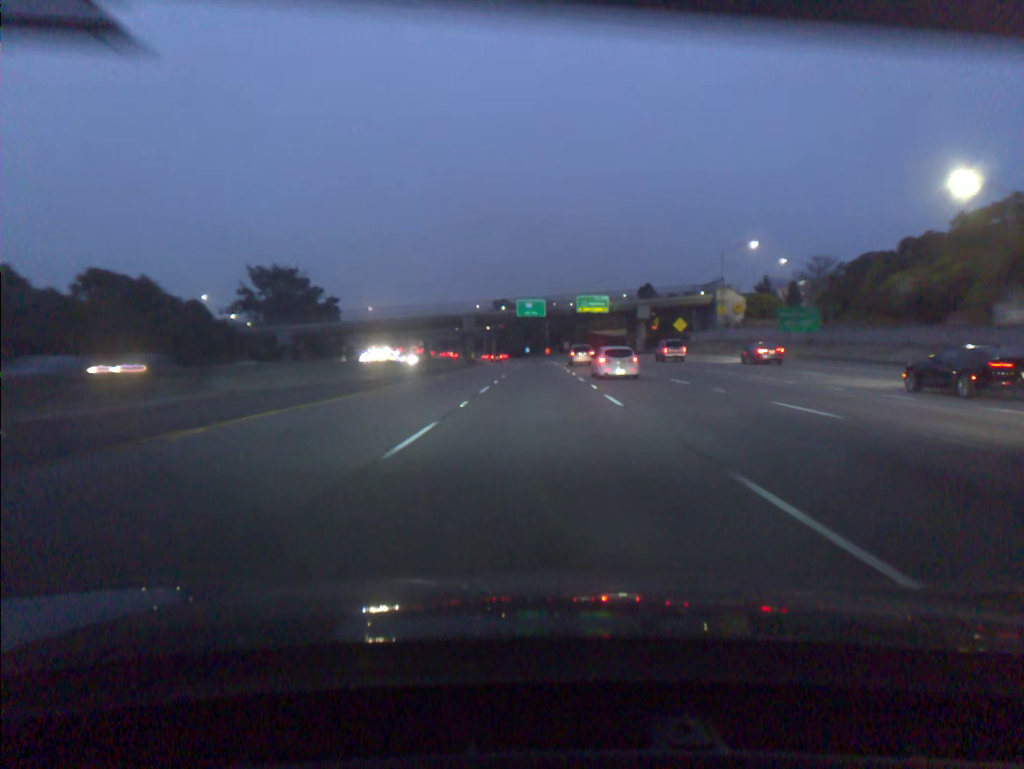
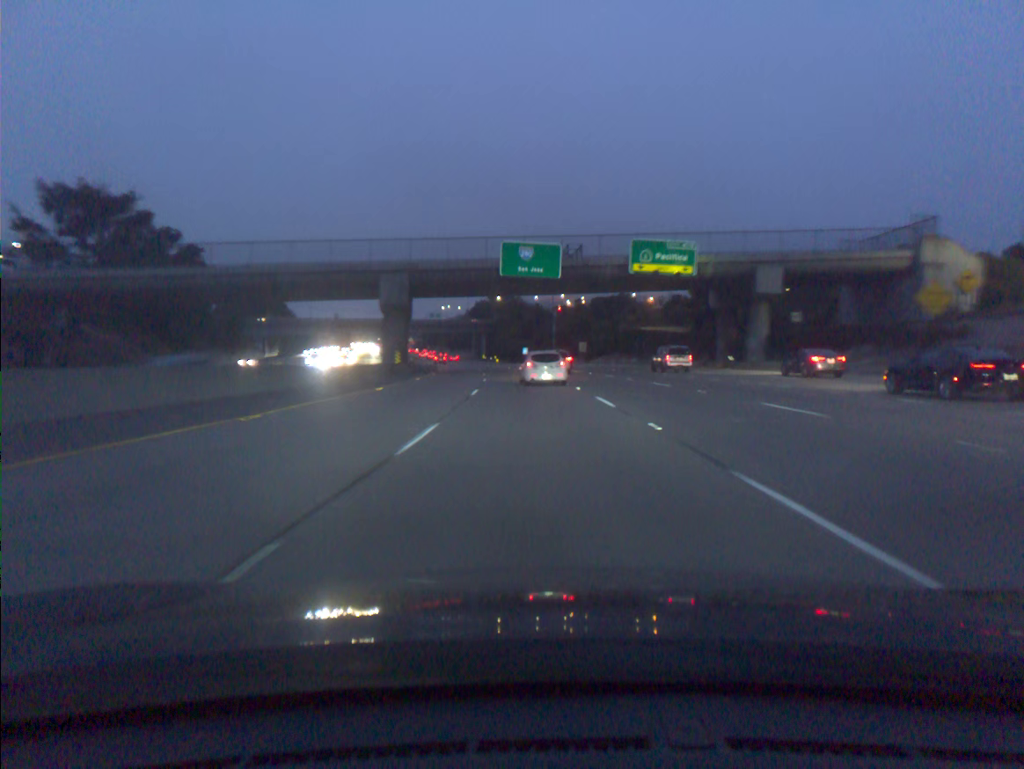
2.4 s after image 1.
(0.0, +72.5) m; 0°
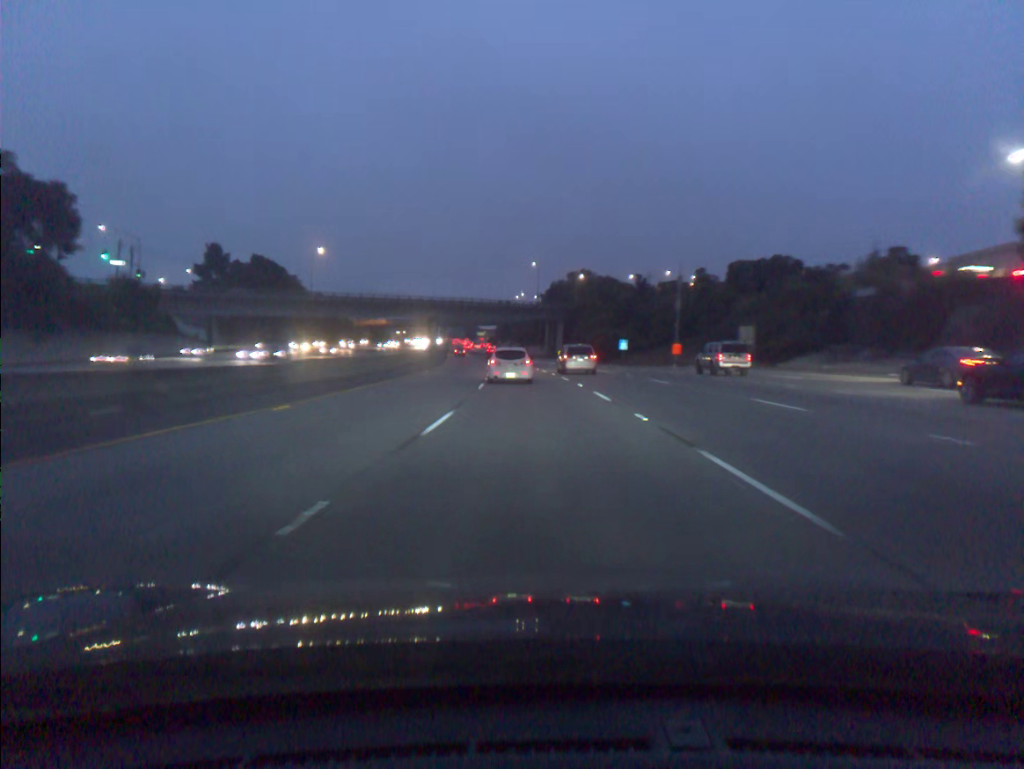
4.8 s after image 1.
(-3.1, +71.2) m; -6°
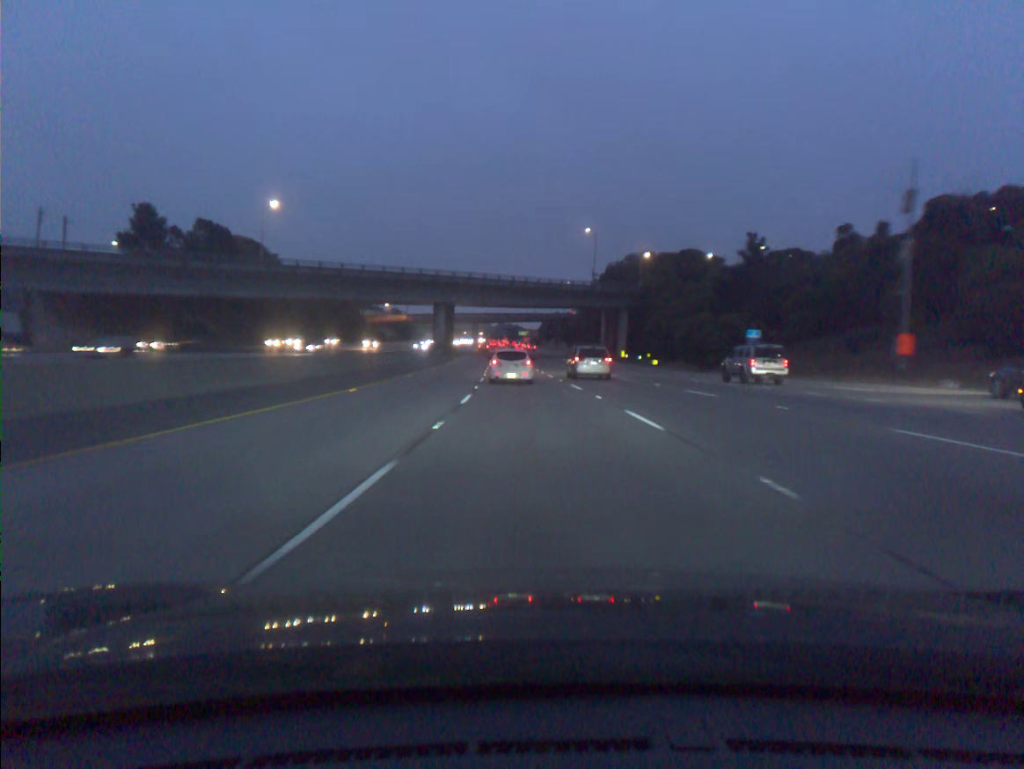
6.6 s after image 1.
(-1.5, +51.2) m; -3°
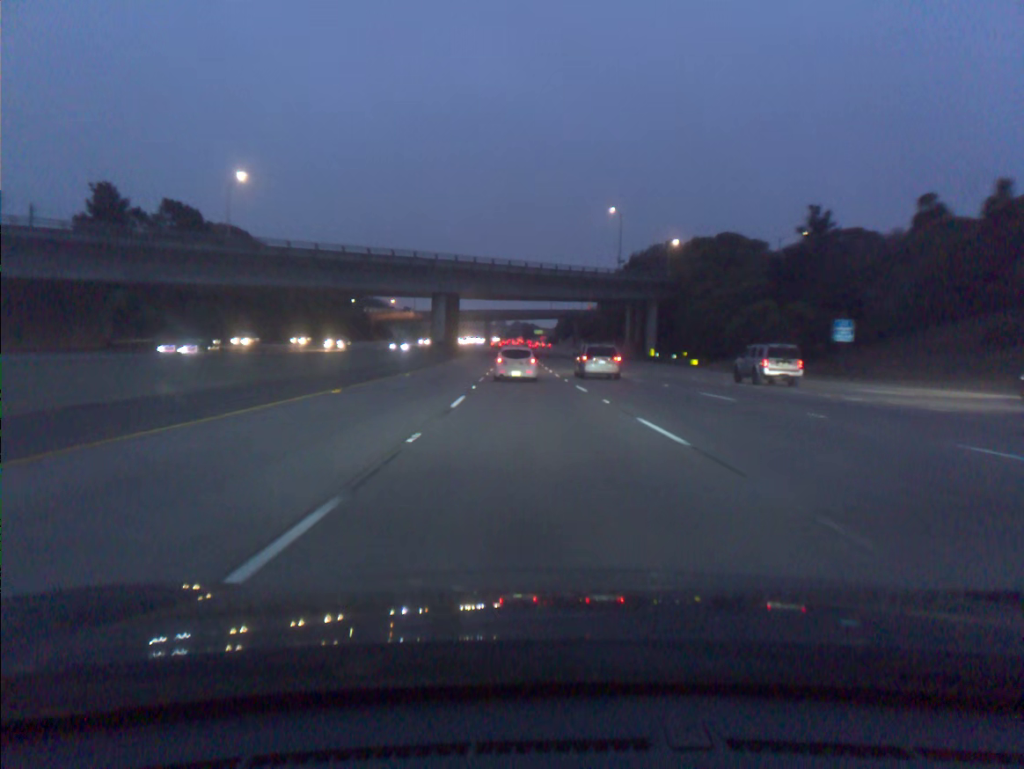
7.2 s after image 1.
(-0.2, +16.7) m; -1°
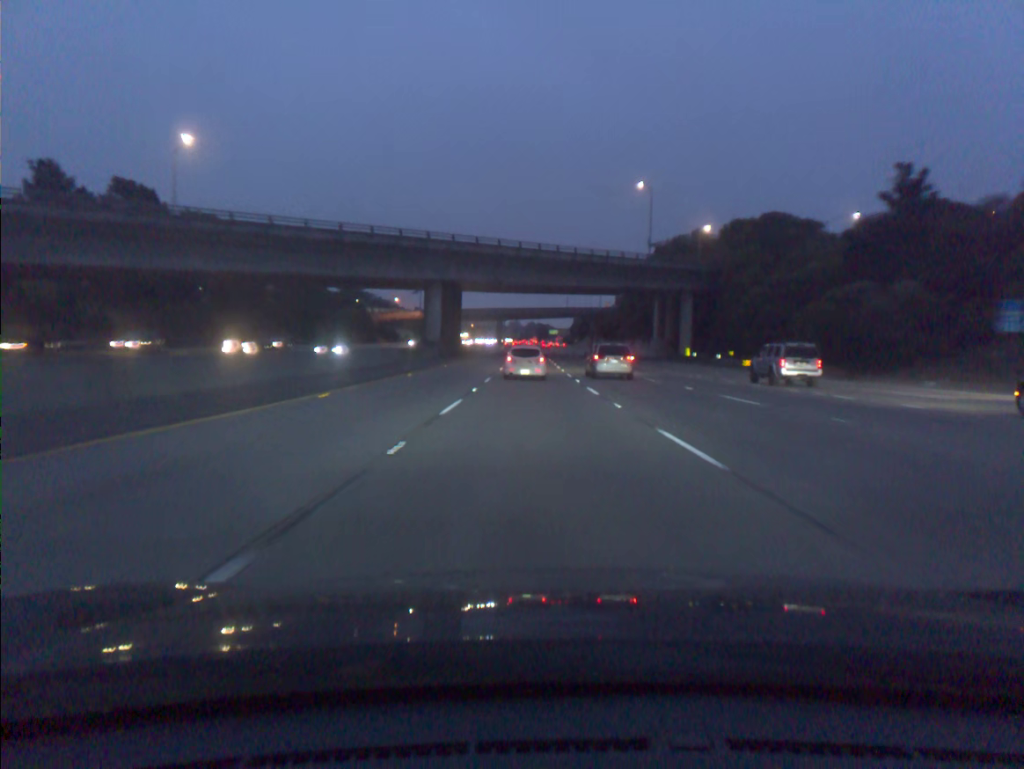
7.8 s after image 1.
(-0.2, +16.6) m; -1°
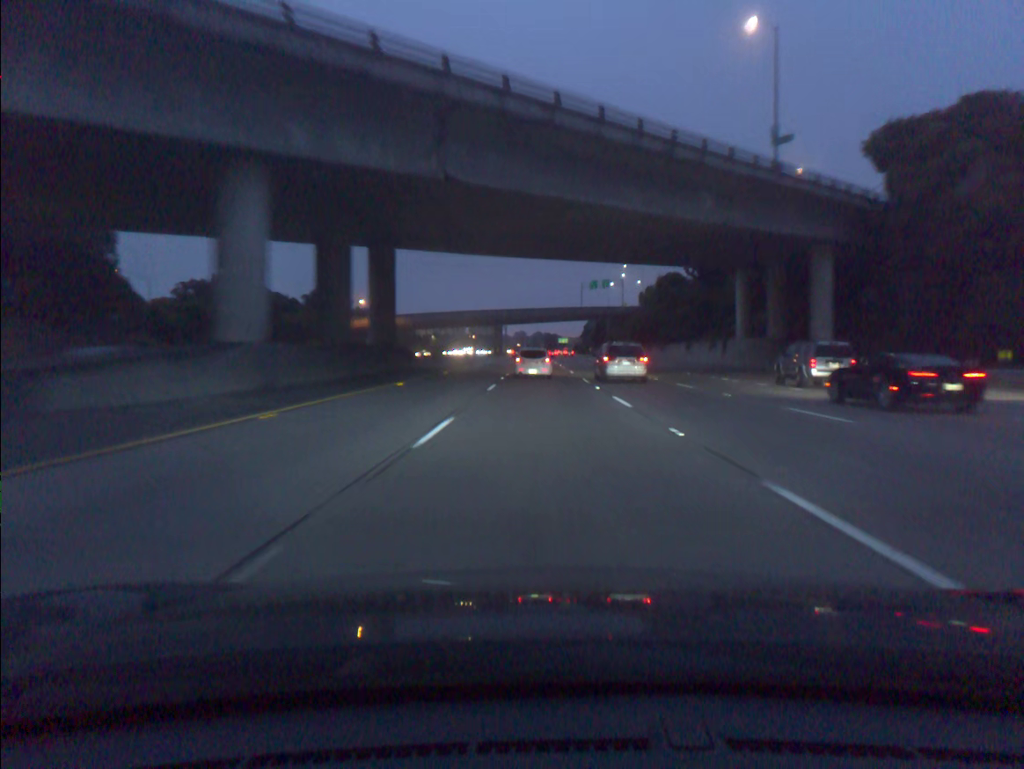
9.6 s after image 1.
(-0.5, +48.8) m; -1°
